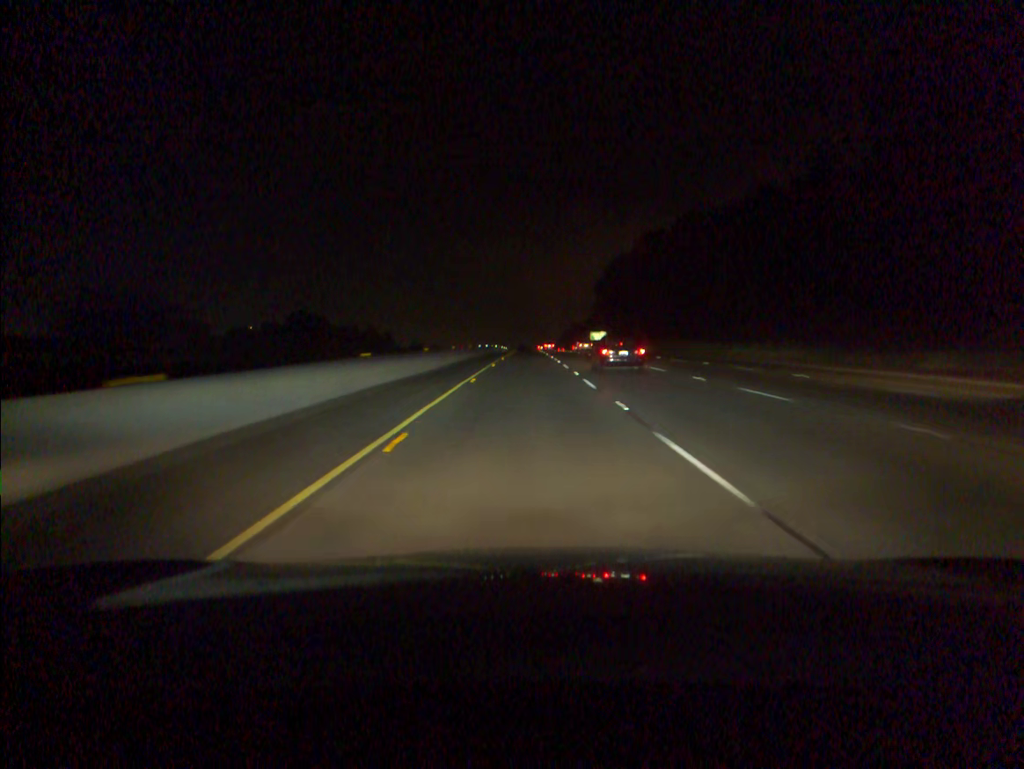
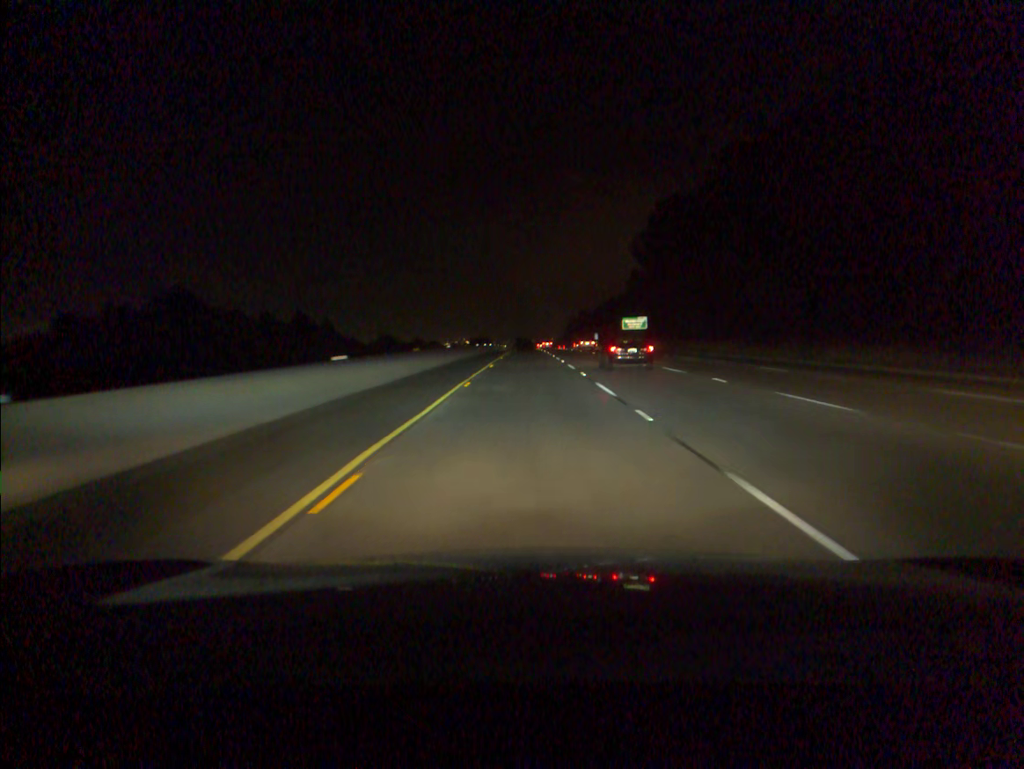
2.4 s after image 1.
(-0.1, +76.4) m; 0°
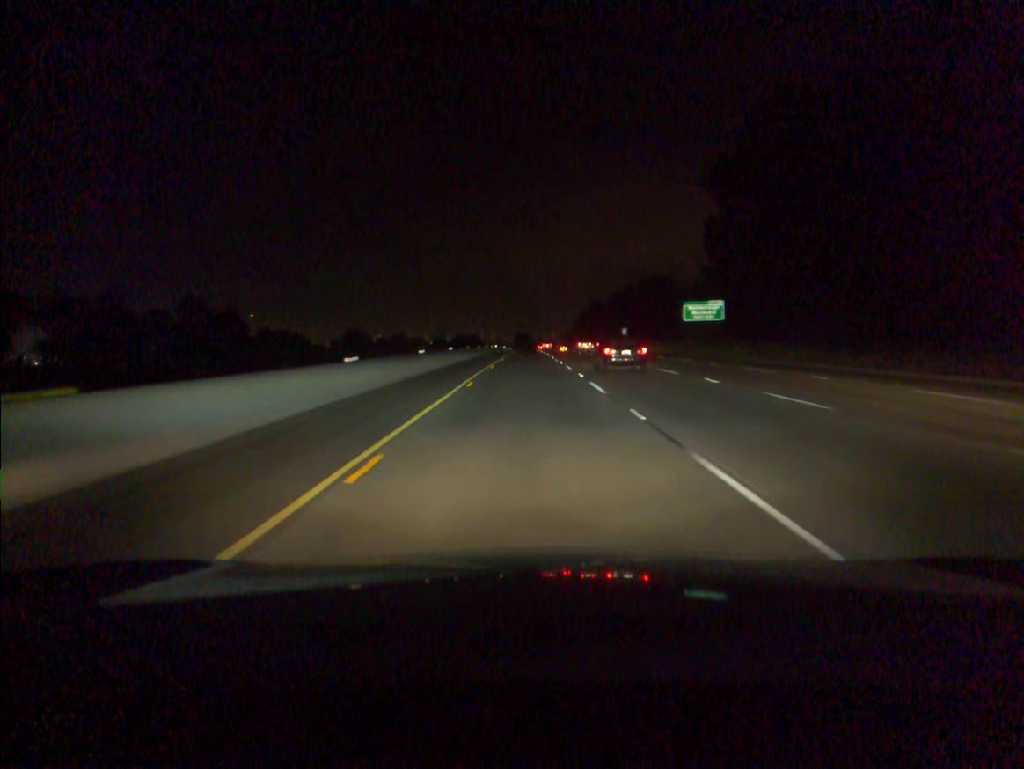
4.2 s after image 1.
(0.0, +57.3) m; 0°
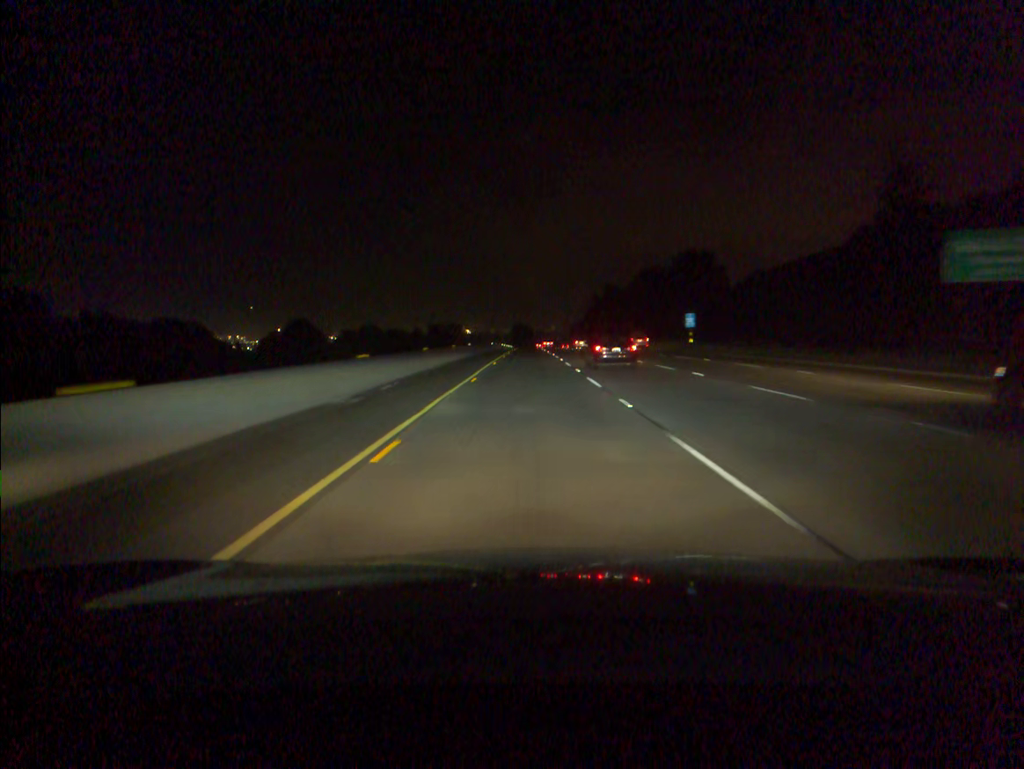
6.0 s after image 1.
(+0.1, +57.3) m; 0°
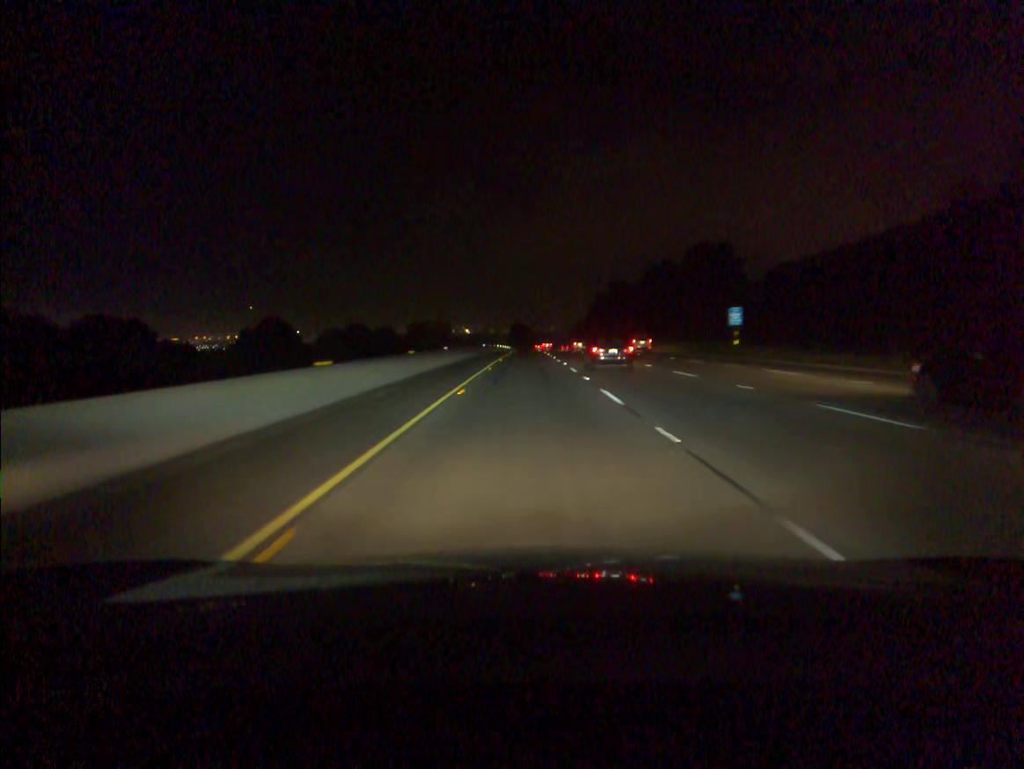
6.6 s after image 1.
(0.0, +19.2) m; 0°
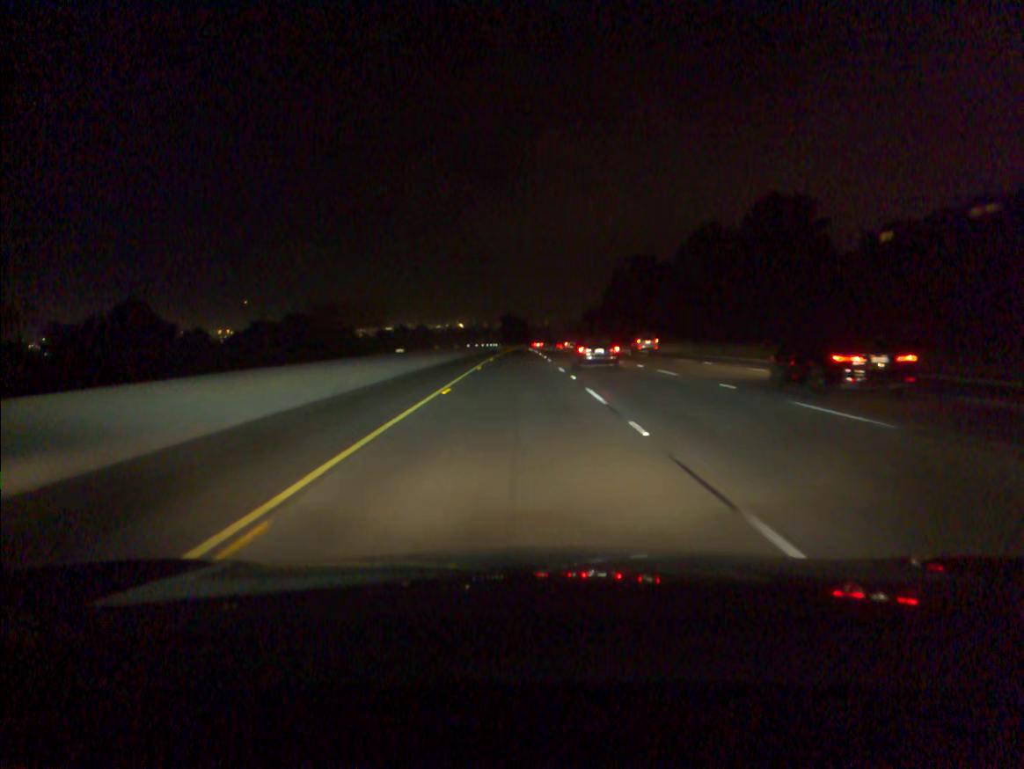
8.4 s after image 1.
(+0.2, +58.3) m; 0°
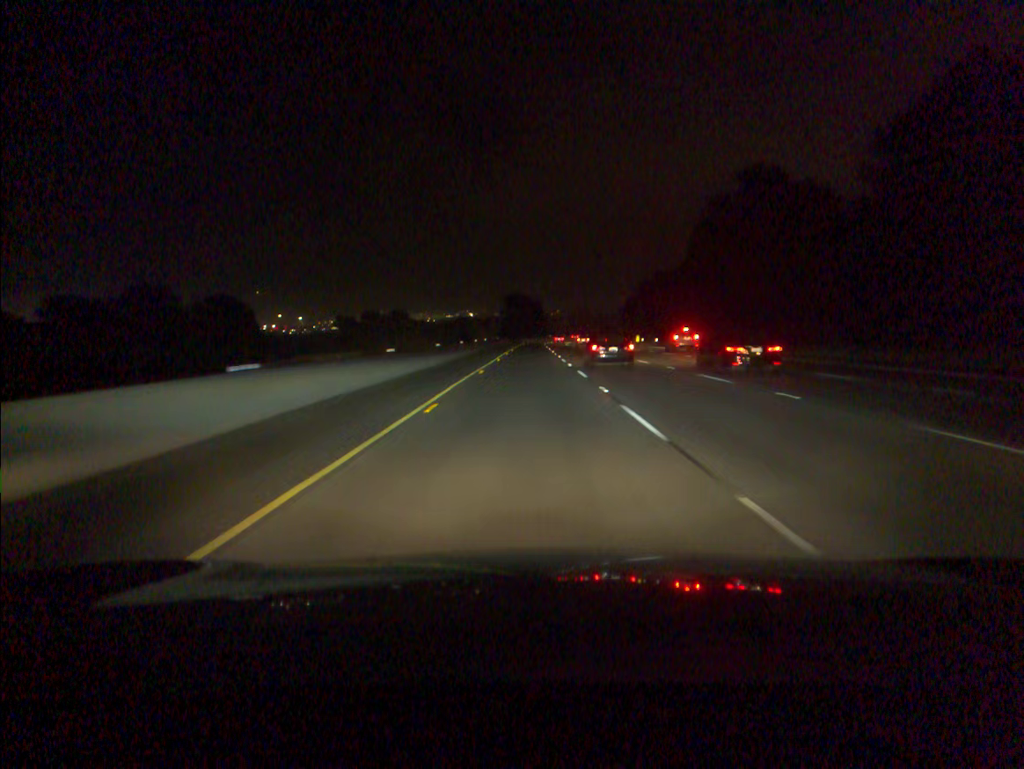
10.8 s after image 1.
(-0.6, +78.4) m; -1°
